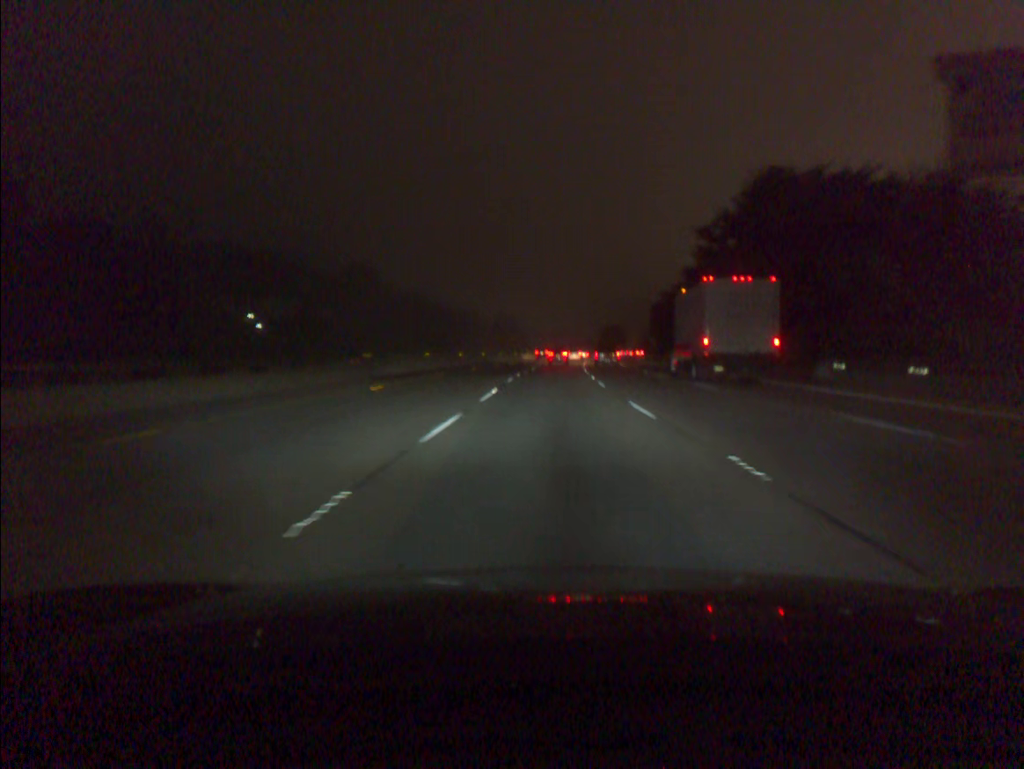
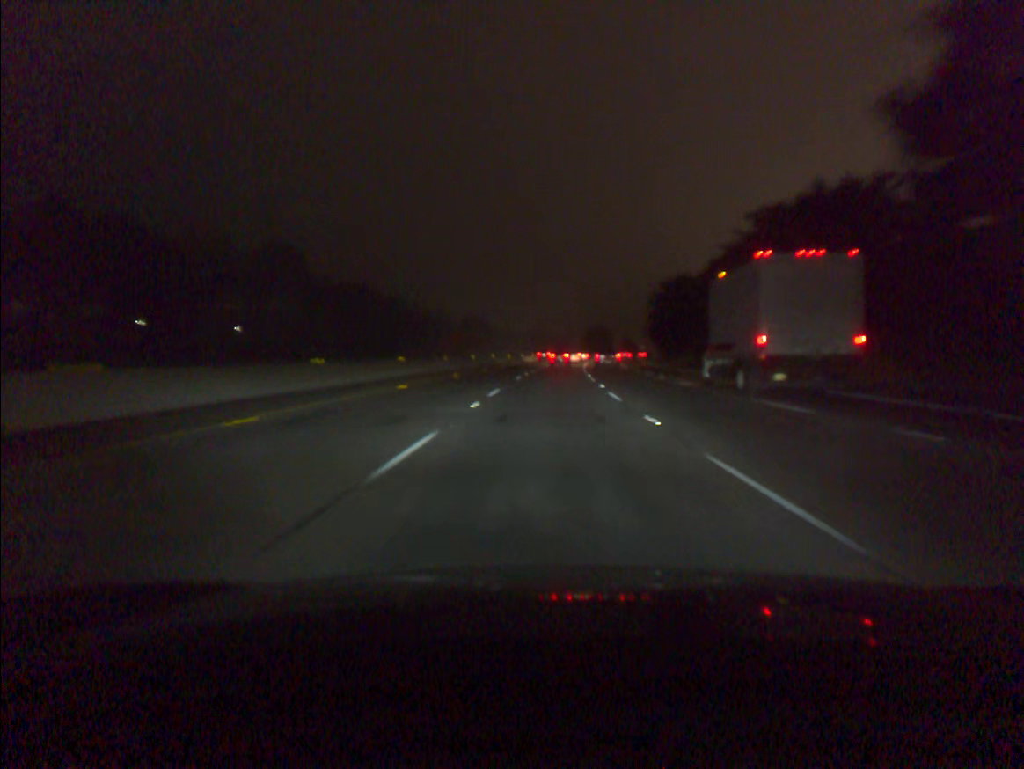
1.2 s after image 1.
(+0.6, +37.3) m; +2°
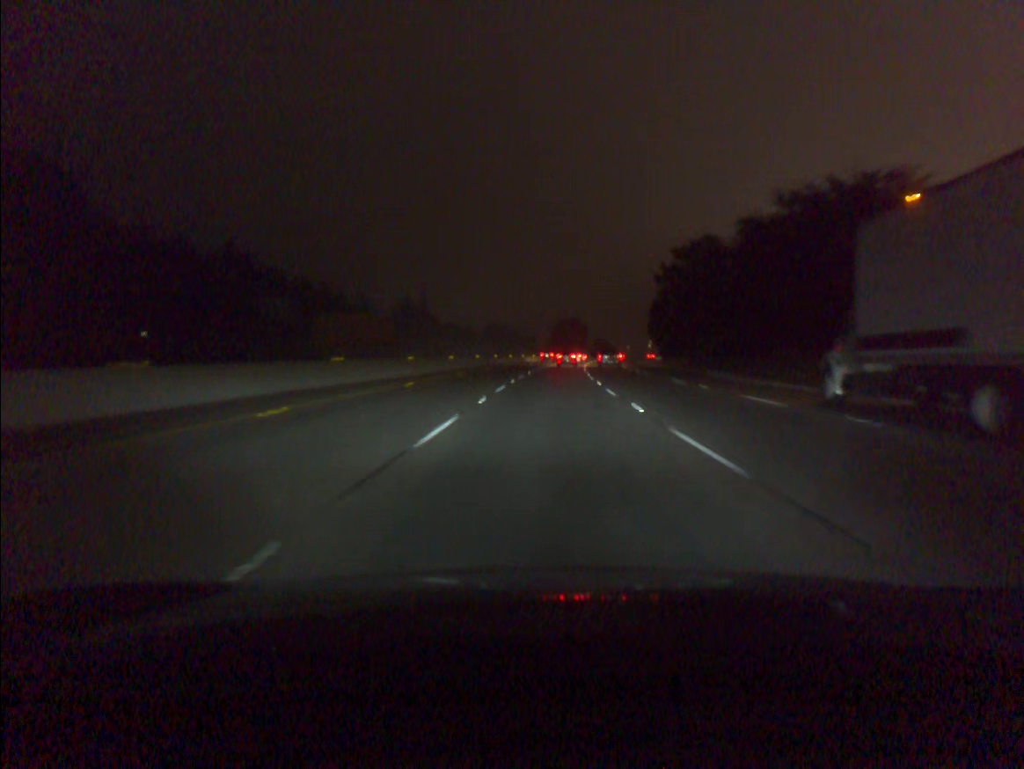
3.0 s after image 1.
(+1.3, +56.3) m; +3°
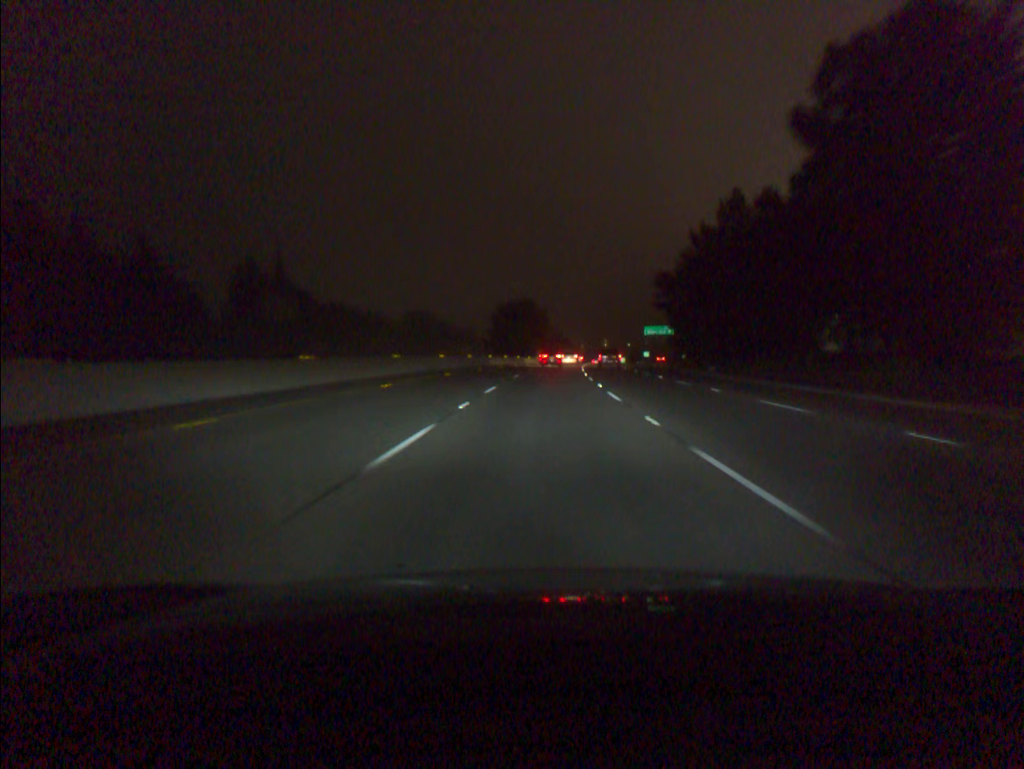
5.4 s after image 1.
(+2.6, +75.4) m; +4°
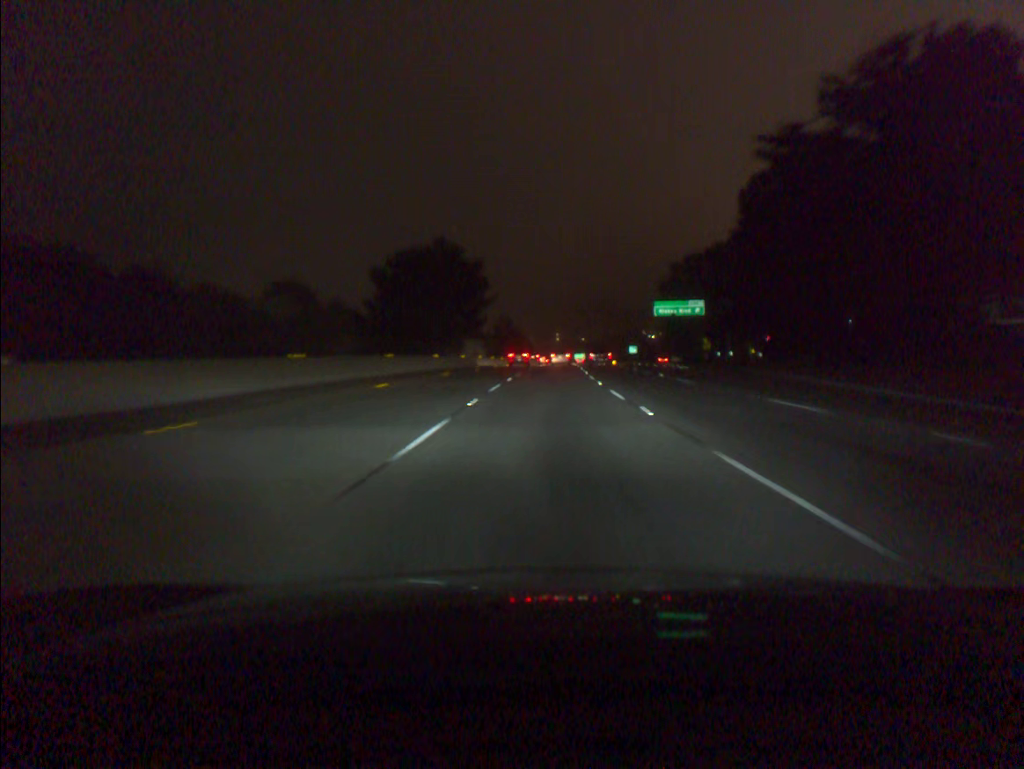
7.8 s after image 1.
(+2.1, +73.9) m; +4°
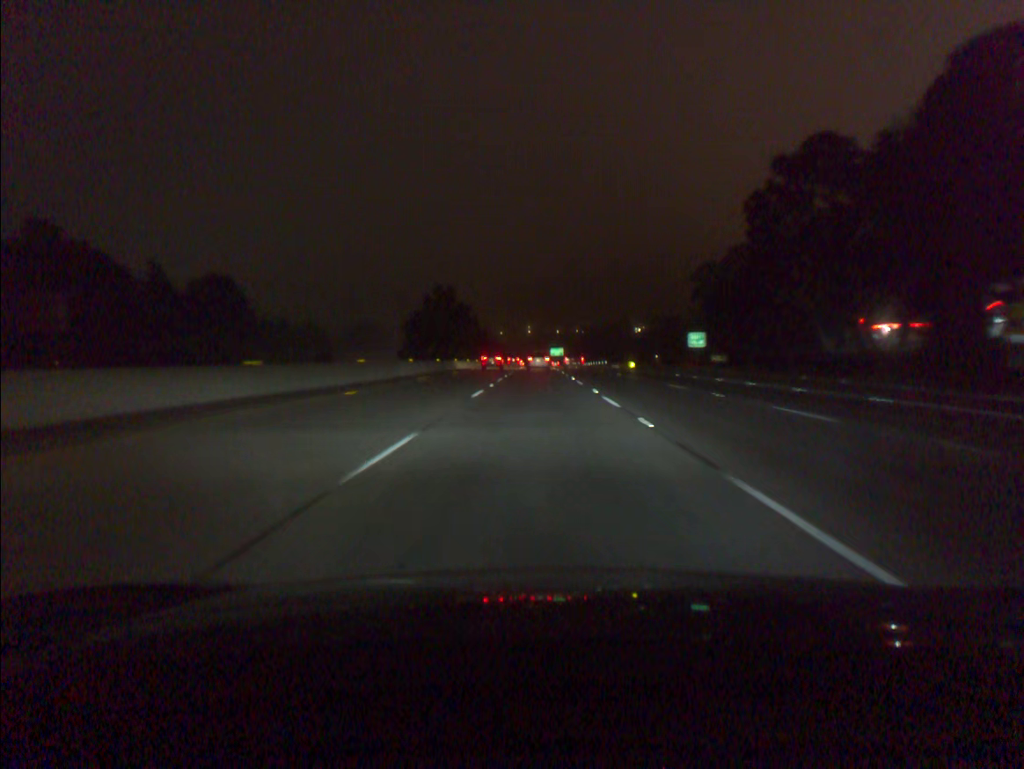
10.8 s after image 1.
(+2.5, +89.6) m; +2°
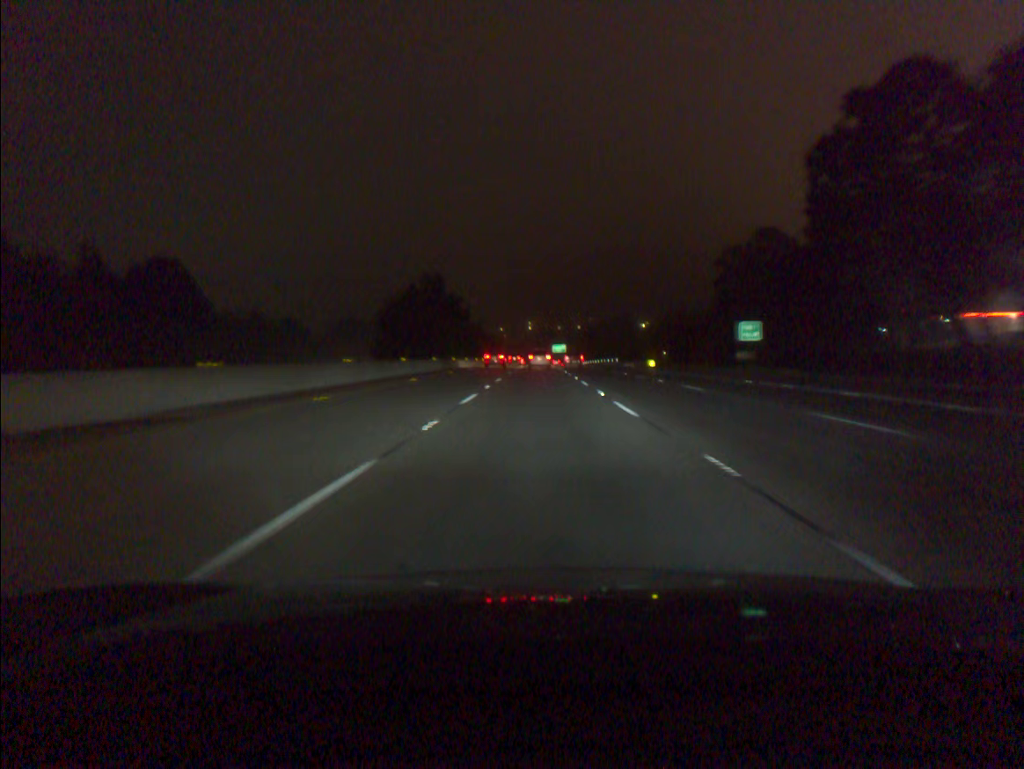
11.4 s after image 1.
(0.0, +17.6) m; 0°
